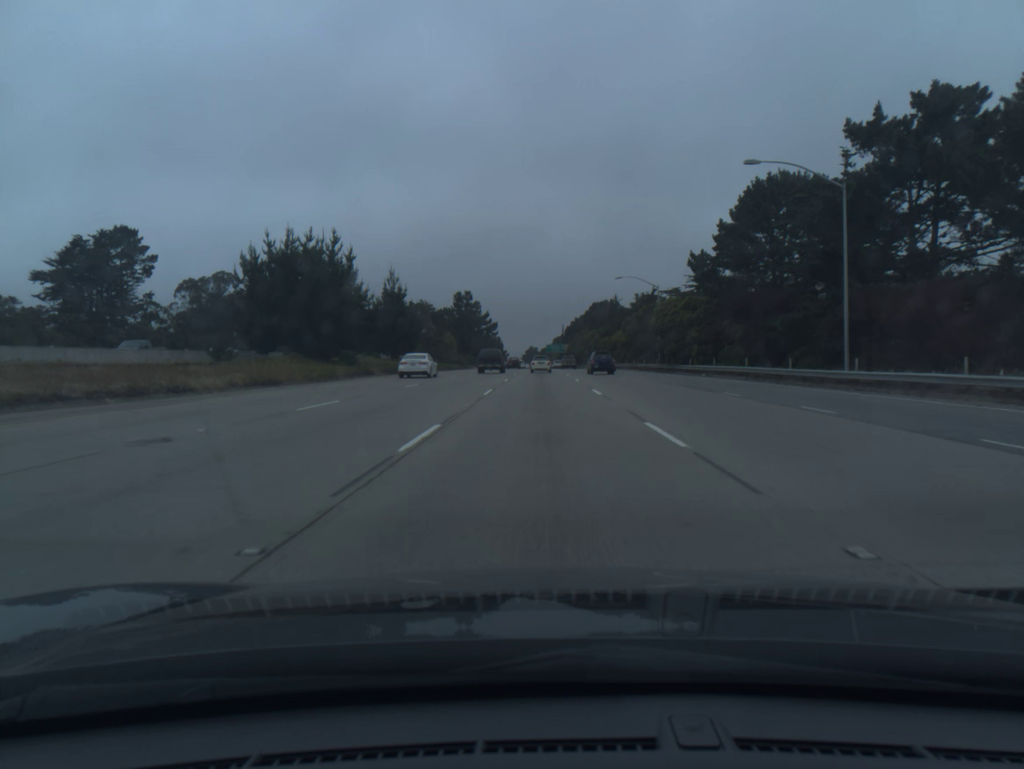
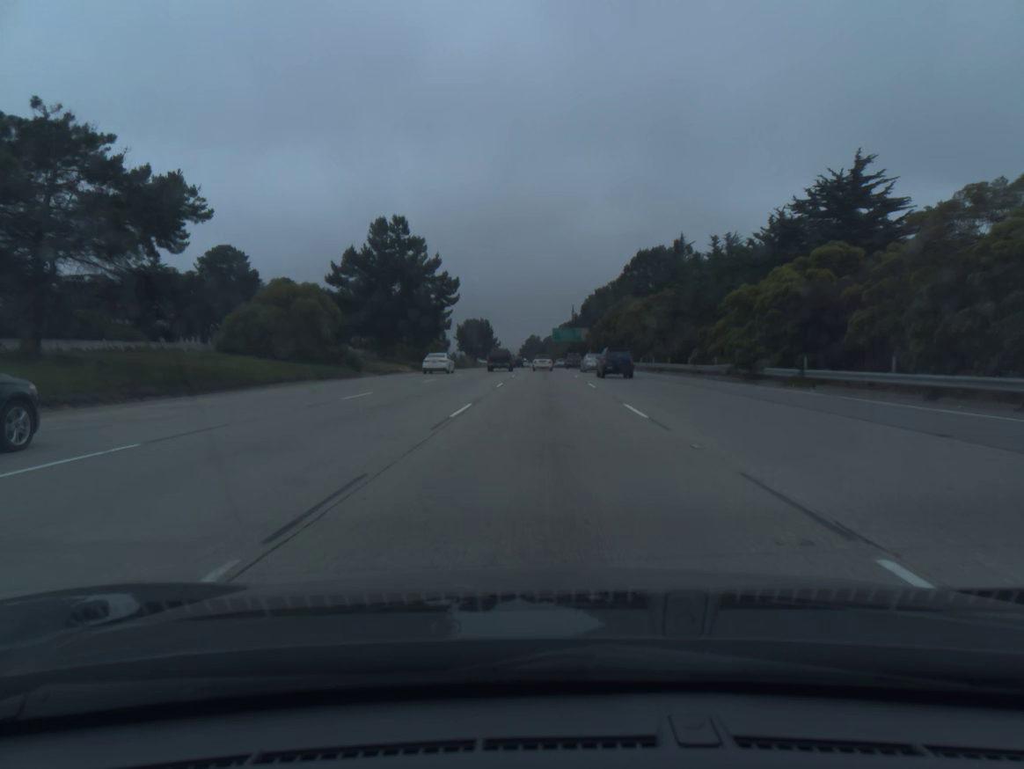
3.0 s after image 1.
(-0.2, +82.6) m; 0°
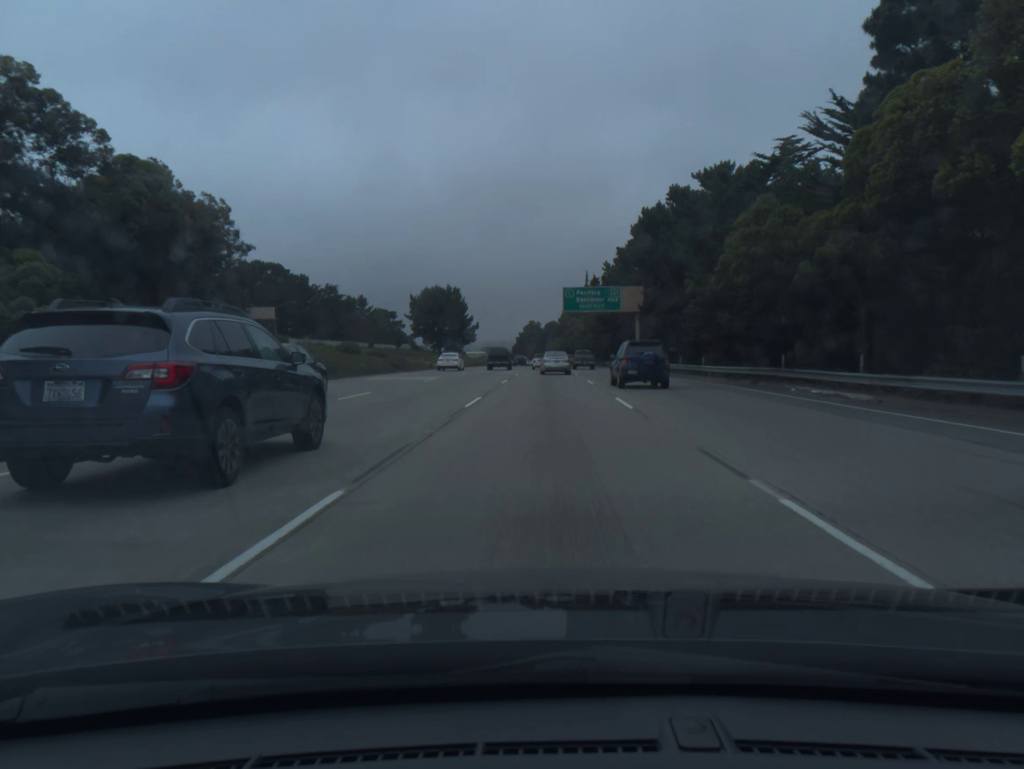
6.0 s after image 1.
(0.0, +85.1) m; 0°
